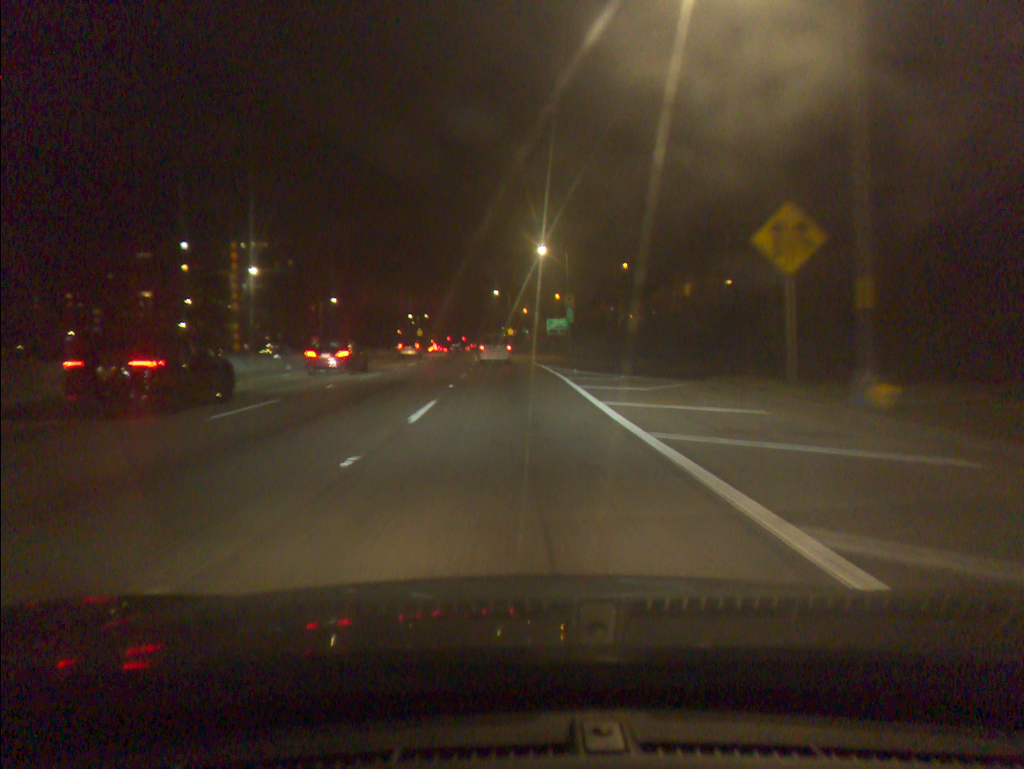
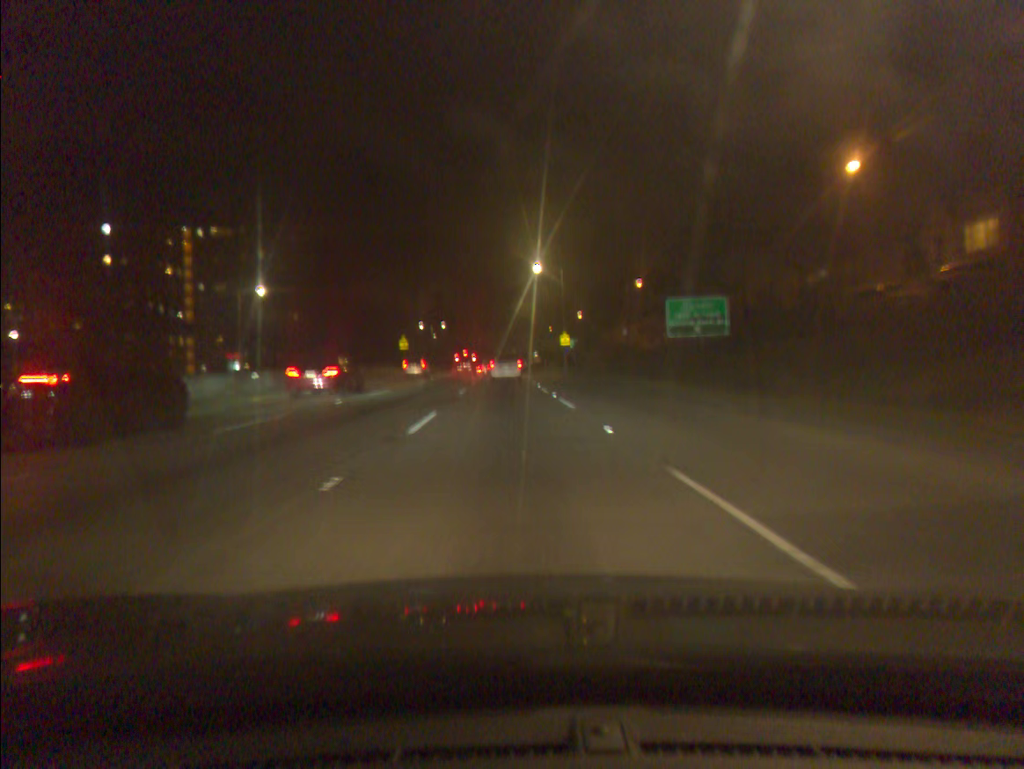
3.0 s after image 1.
(-1.6, +60.1) m; -3°
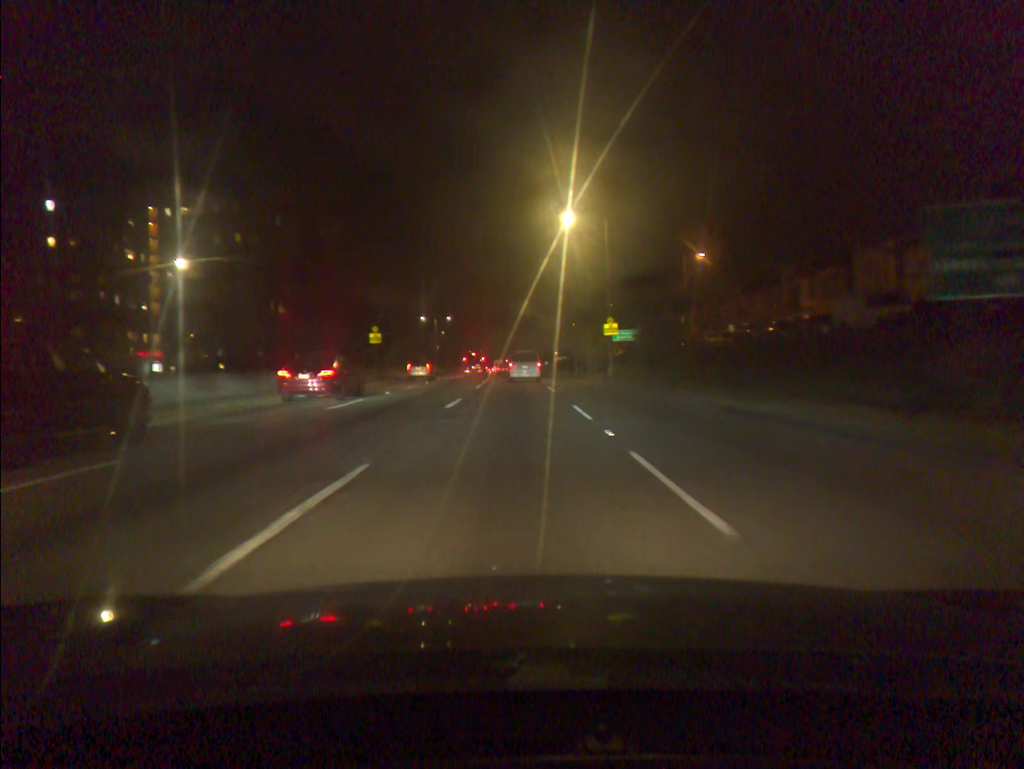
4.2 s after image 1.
(-0.3, +23.2) m; -1°
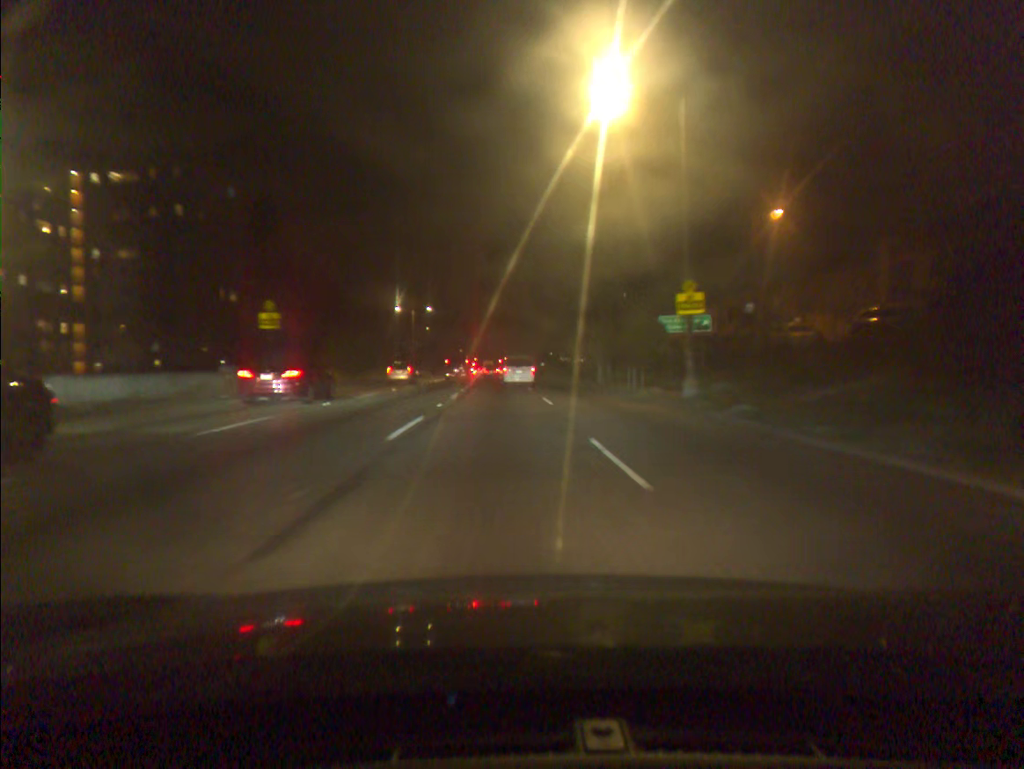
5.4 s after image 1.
(0.0, +22.1) m; 0°
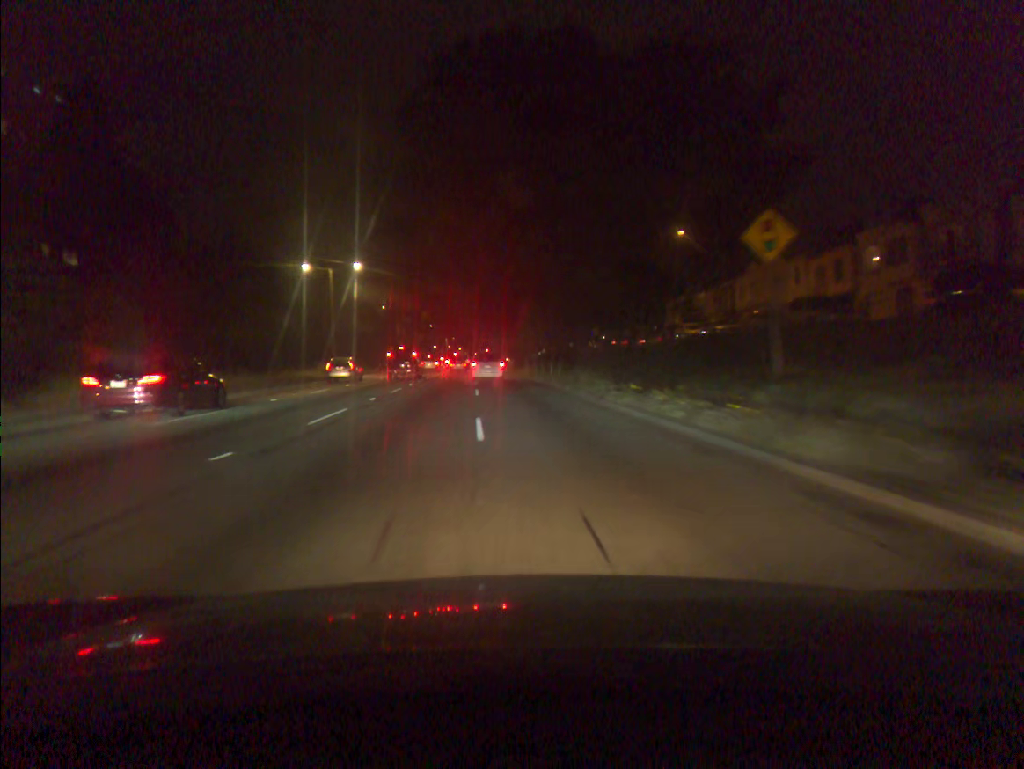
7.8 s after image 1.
(+0.4, +41.1) m; +1°
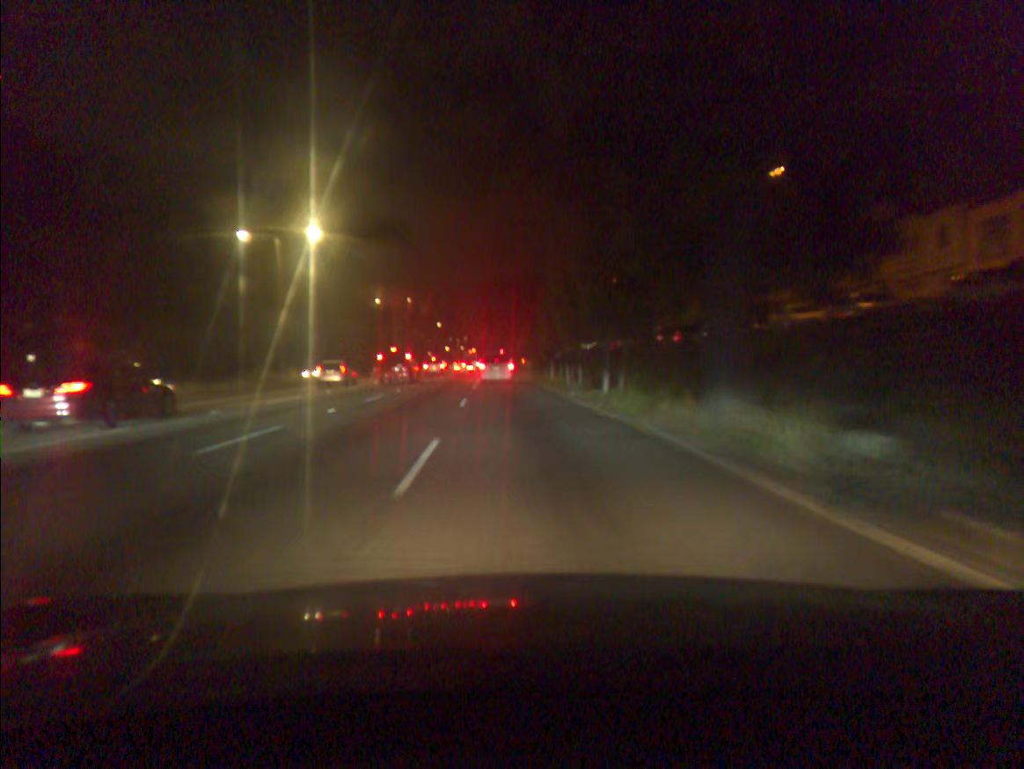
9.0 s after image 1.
(-0.2, +19.3) m; -1°
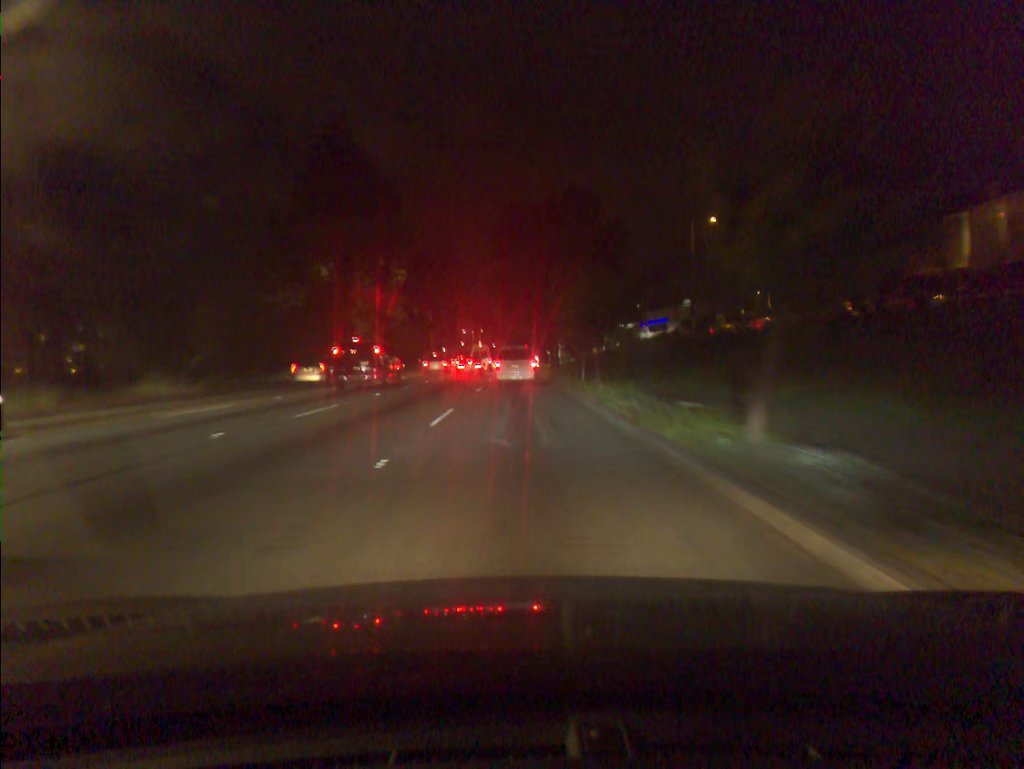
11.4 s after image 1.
(-0.7, +37.4) m; -2°
